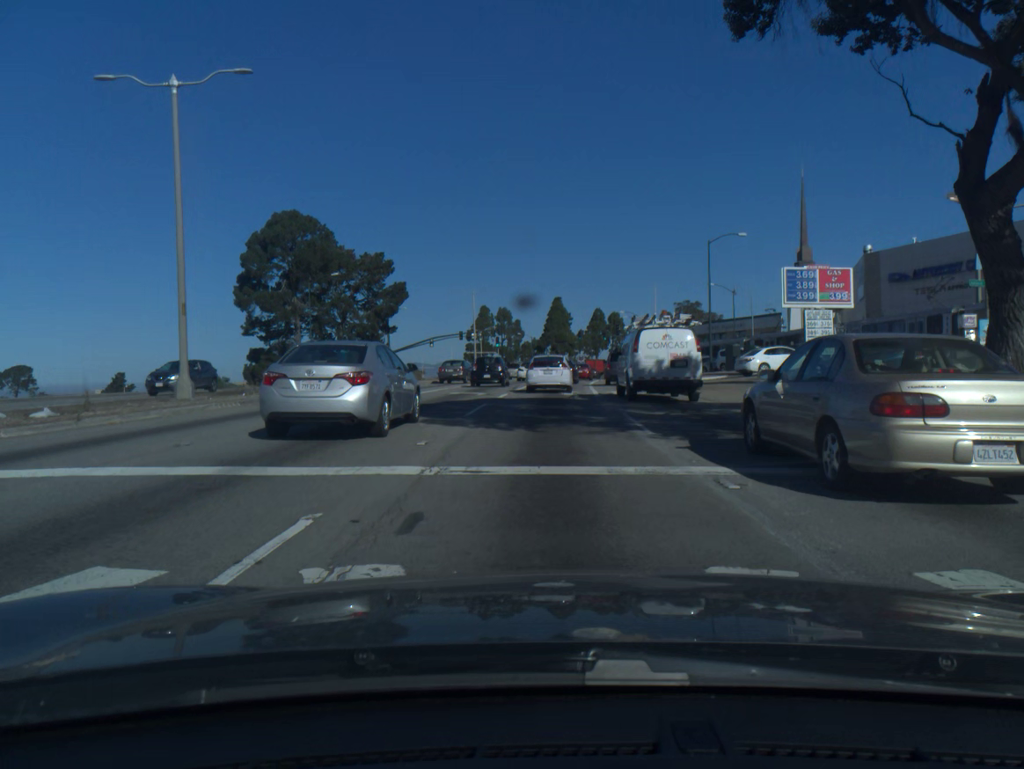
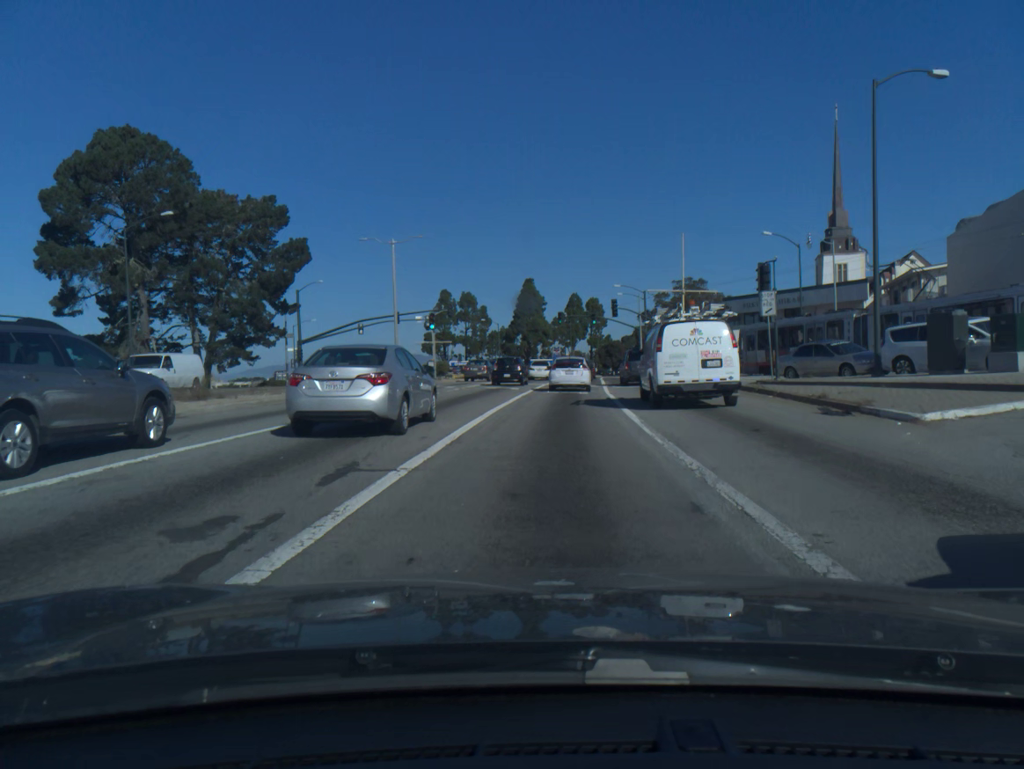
(+0.5, +32.1) m; +2°
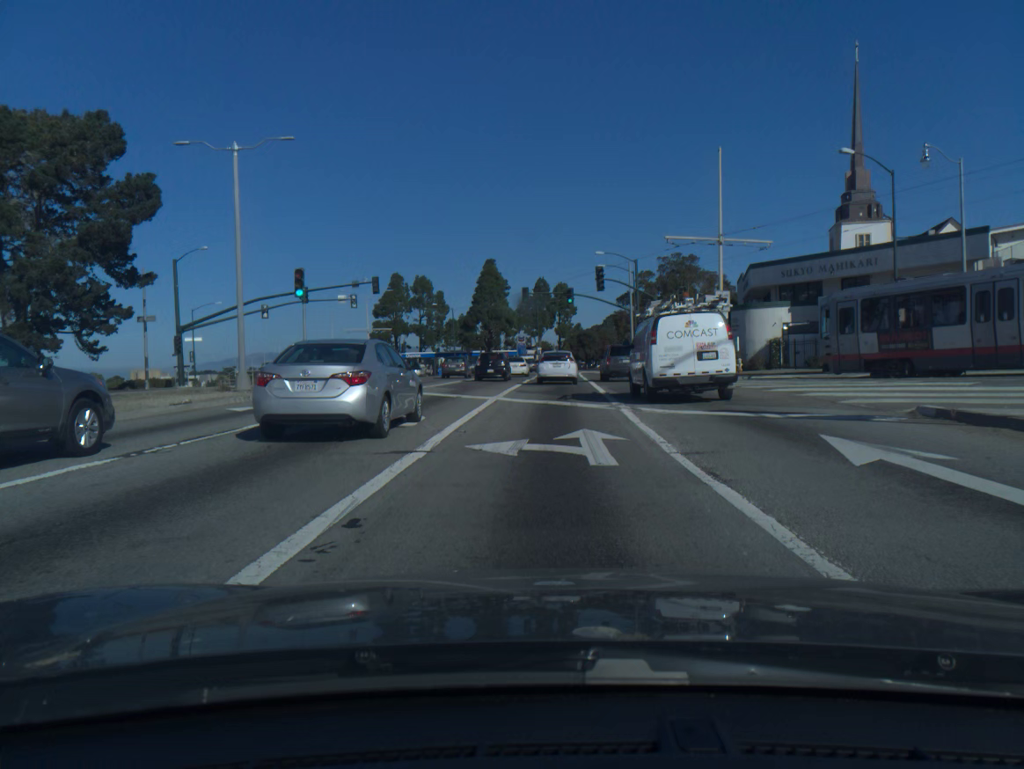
(+0.4, +21.0) m; +2°
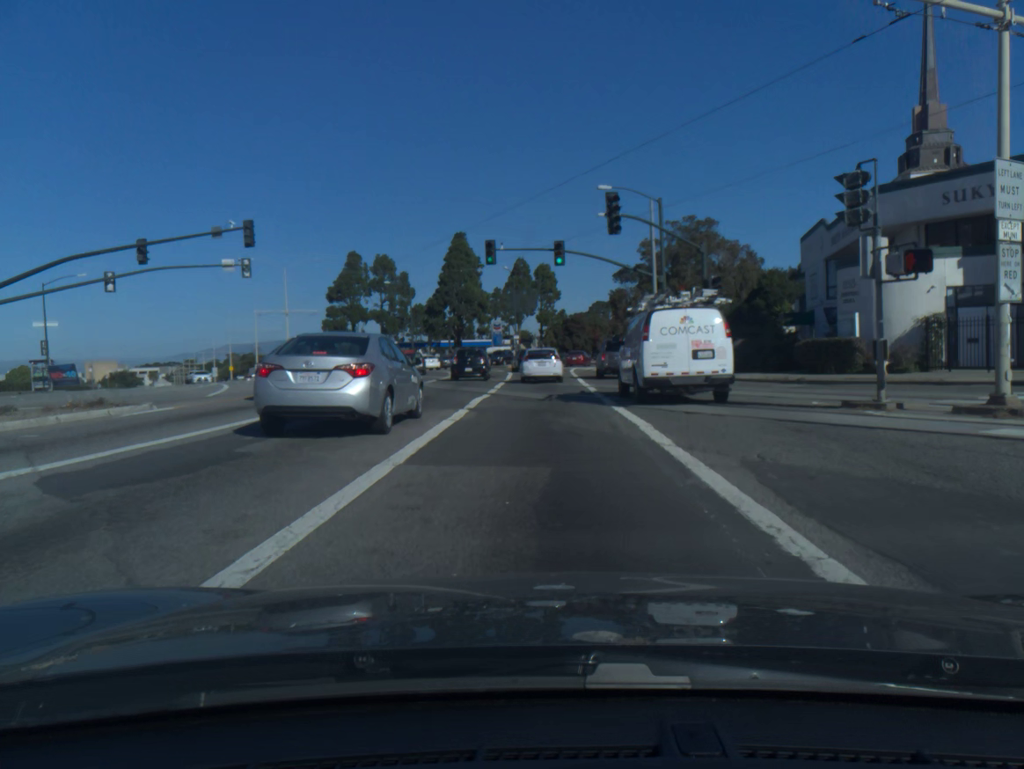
(+0.3, +22.5) m; +2°
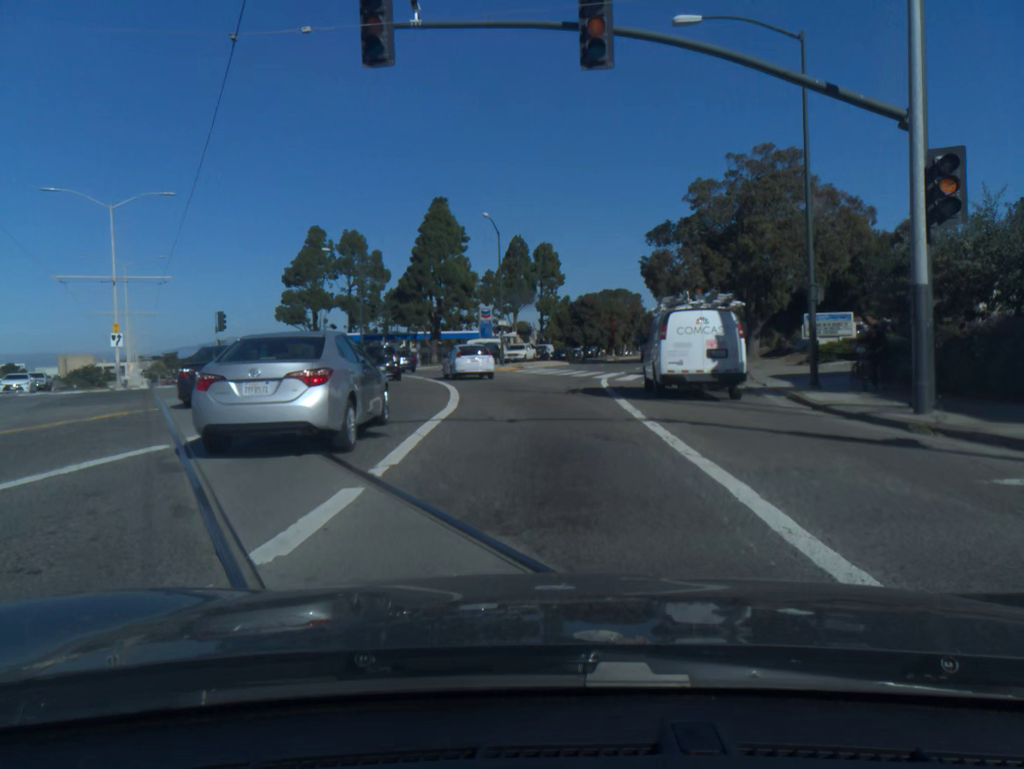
(-0.1, +29.3) m; -1°
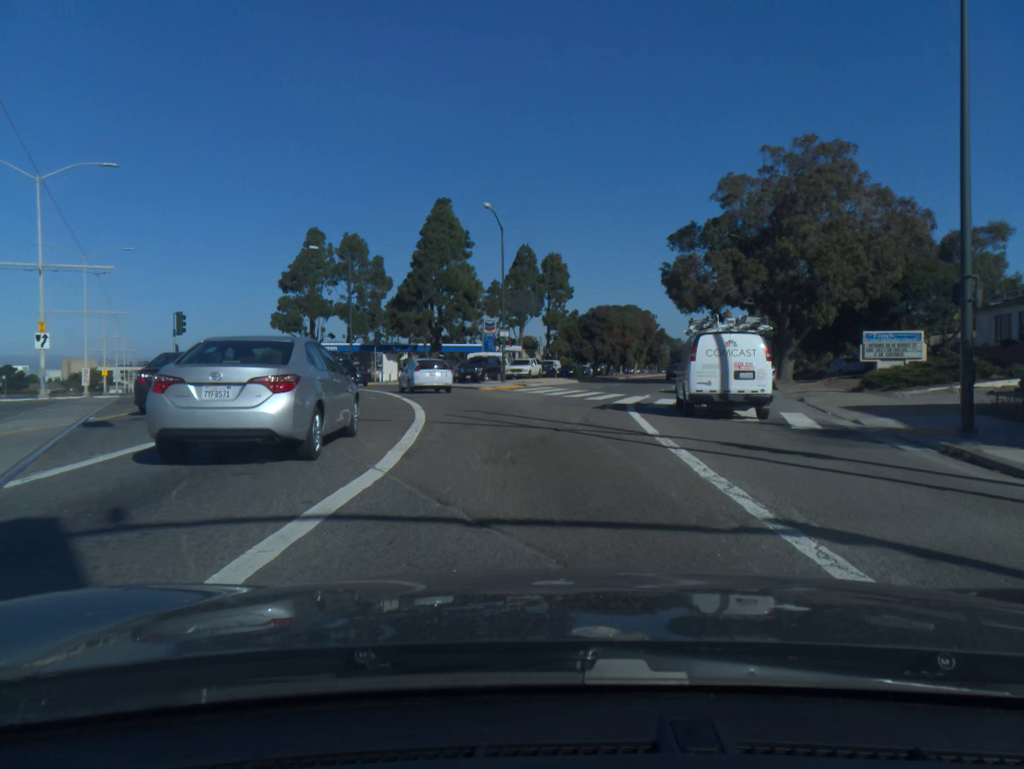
(0.0, +7.3) m; 0°
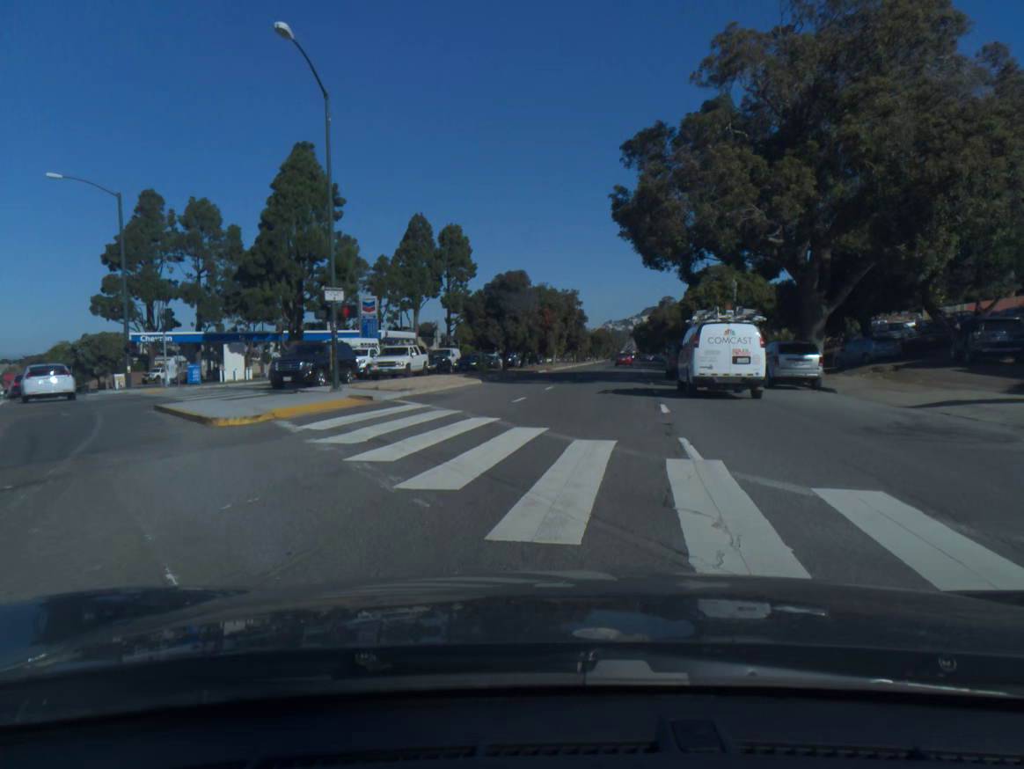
(+1.1, +22.1) m; +7°
